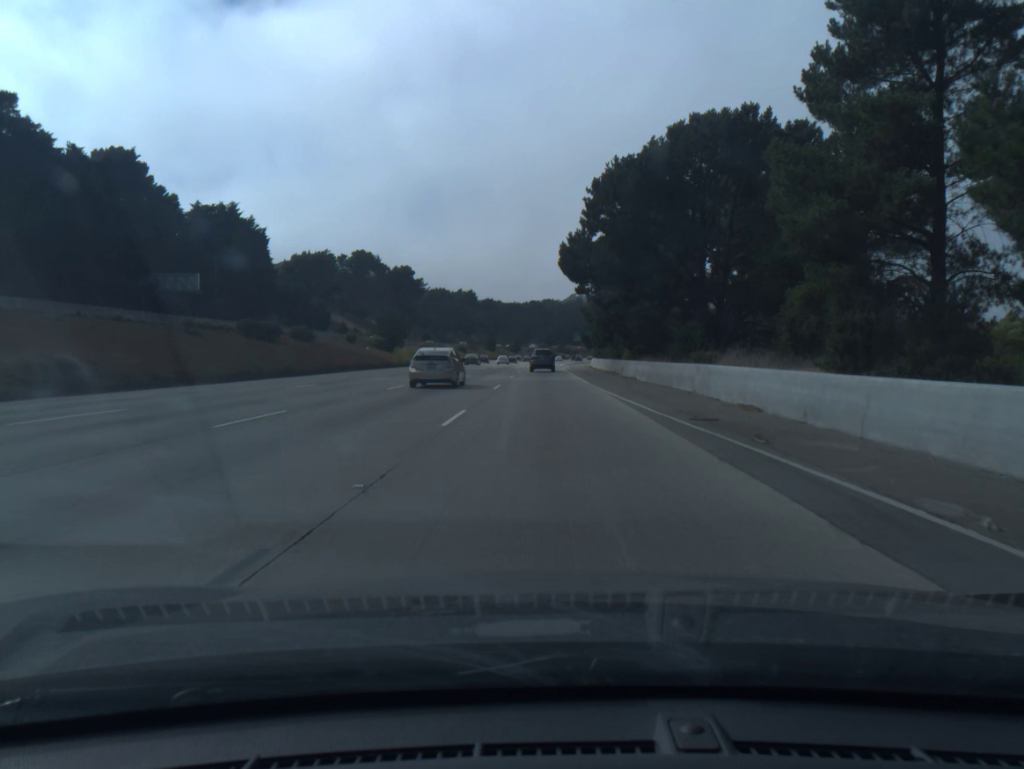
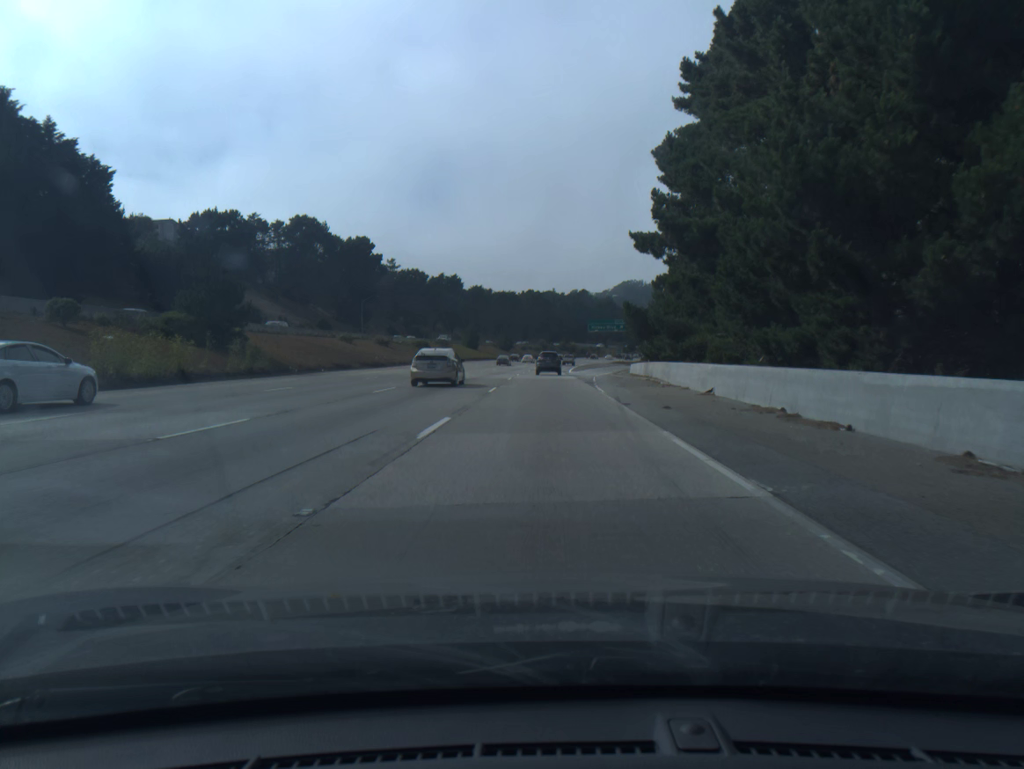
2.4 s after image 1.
(+0.2, +60.5) m; 0°
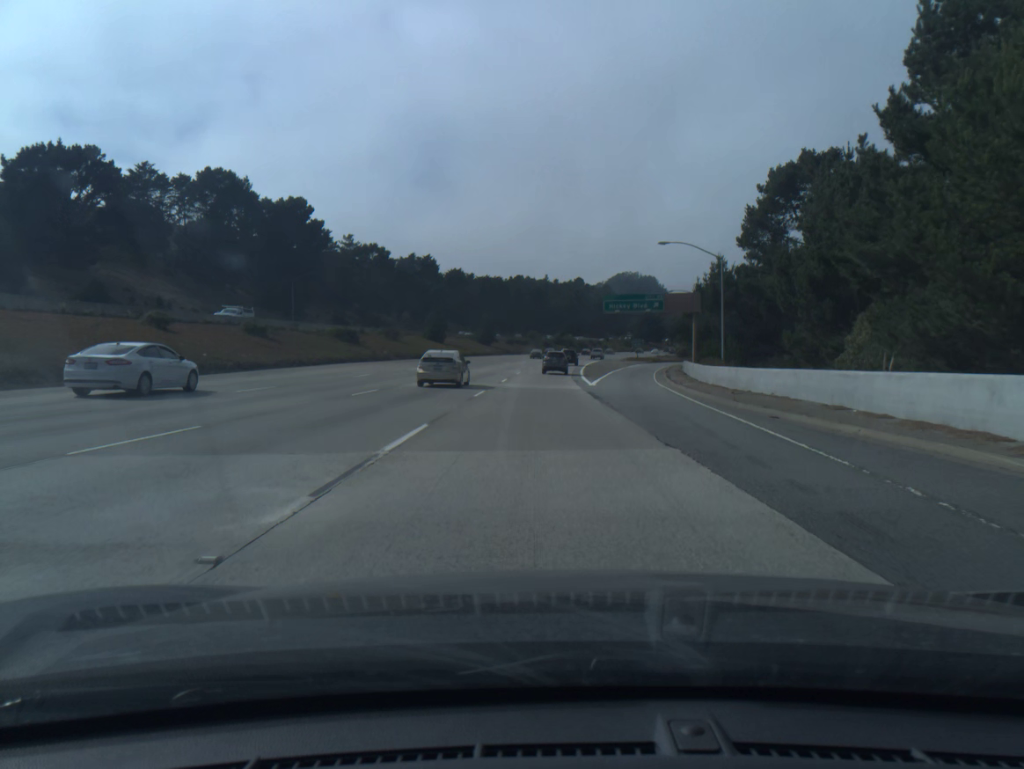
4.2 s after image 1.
(+0.2, +45.4) m; +1°
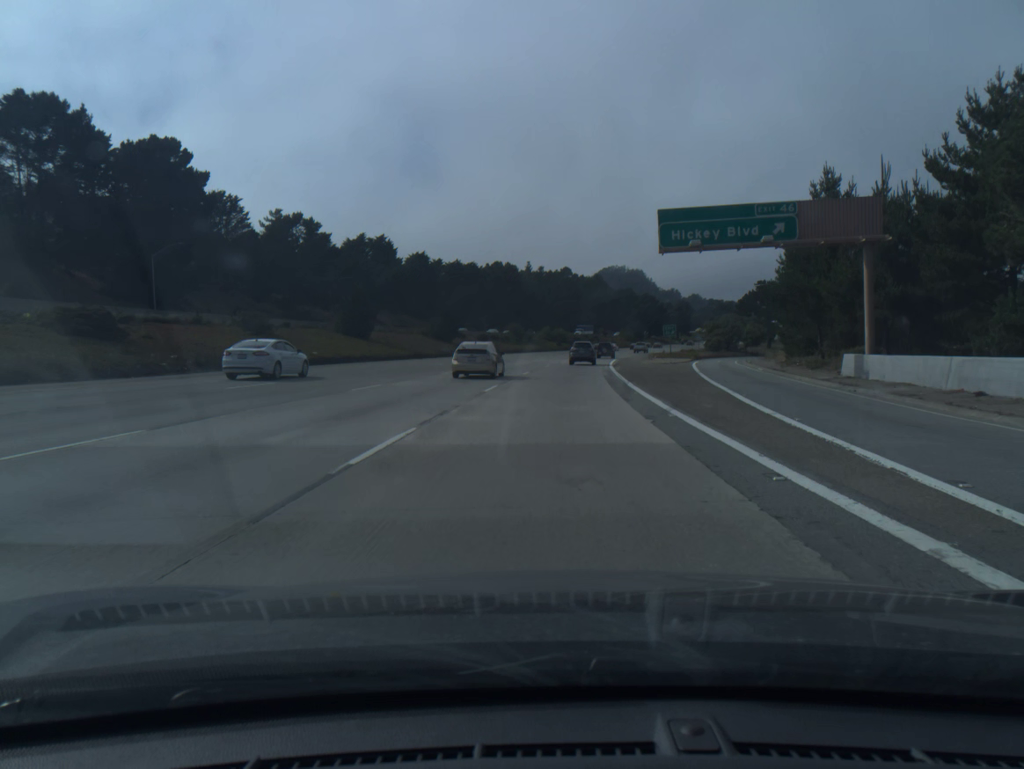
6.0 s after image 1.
(+0.2, +45.5) m; +1°
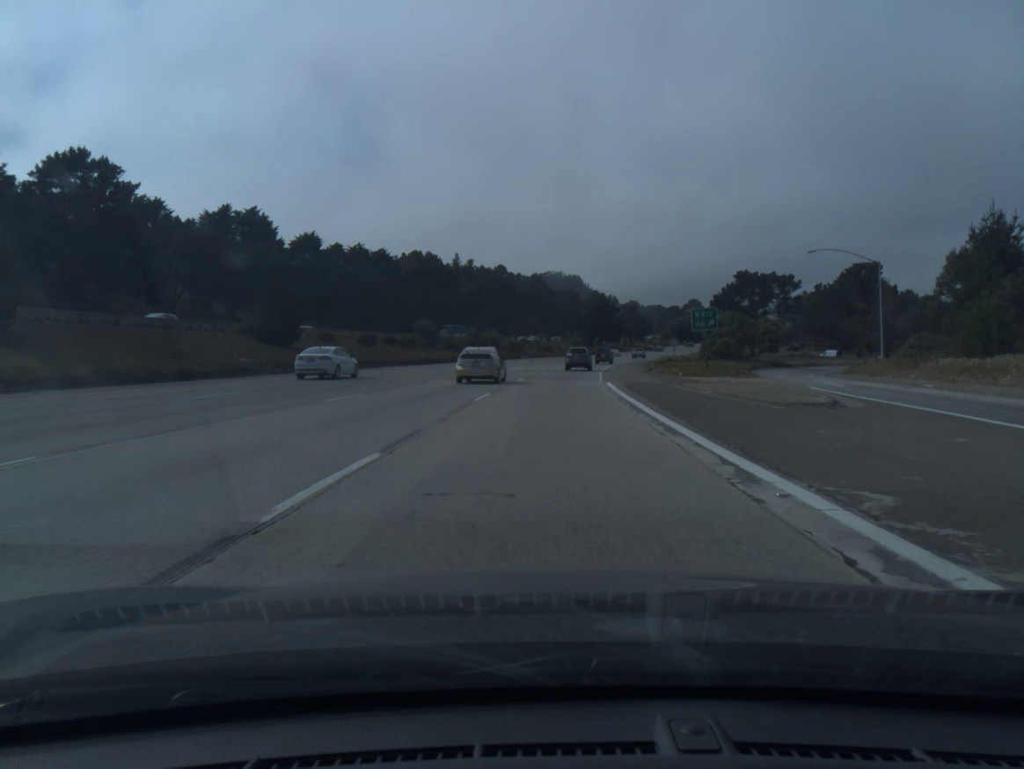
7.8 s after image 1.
(+1.8, +45.6) m; +5°
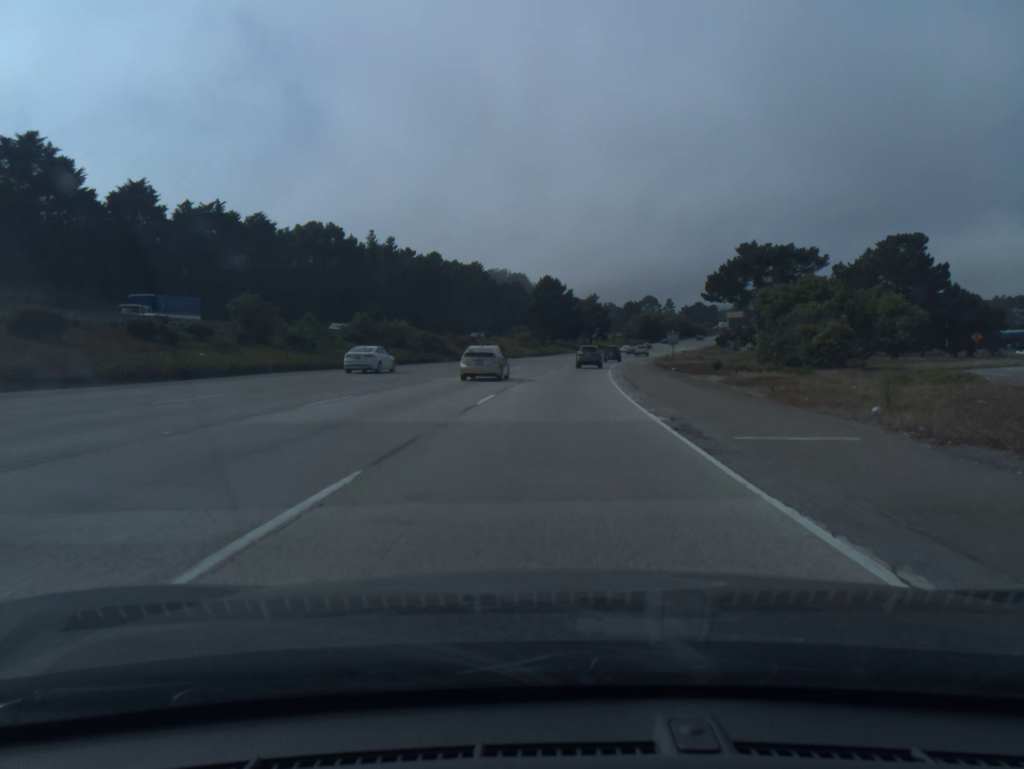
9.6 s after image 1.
(+1.5, +45.4) m; +4°
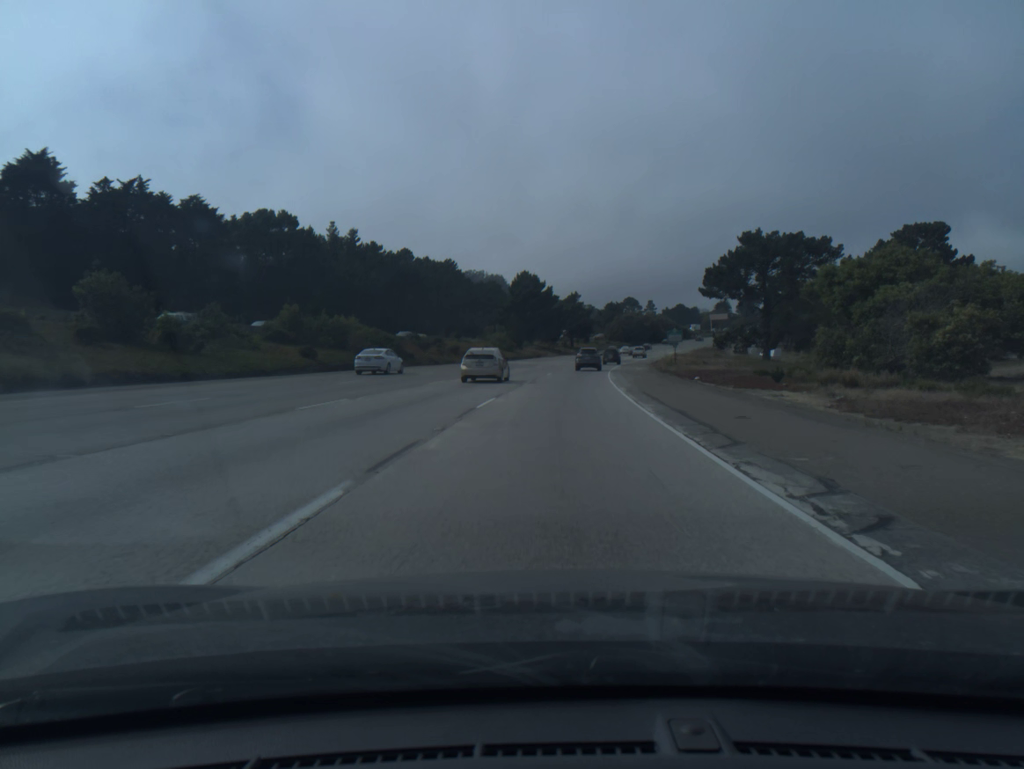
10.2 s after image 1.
(+0.2, +15.1) m; +2°
